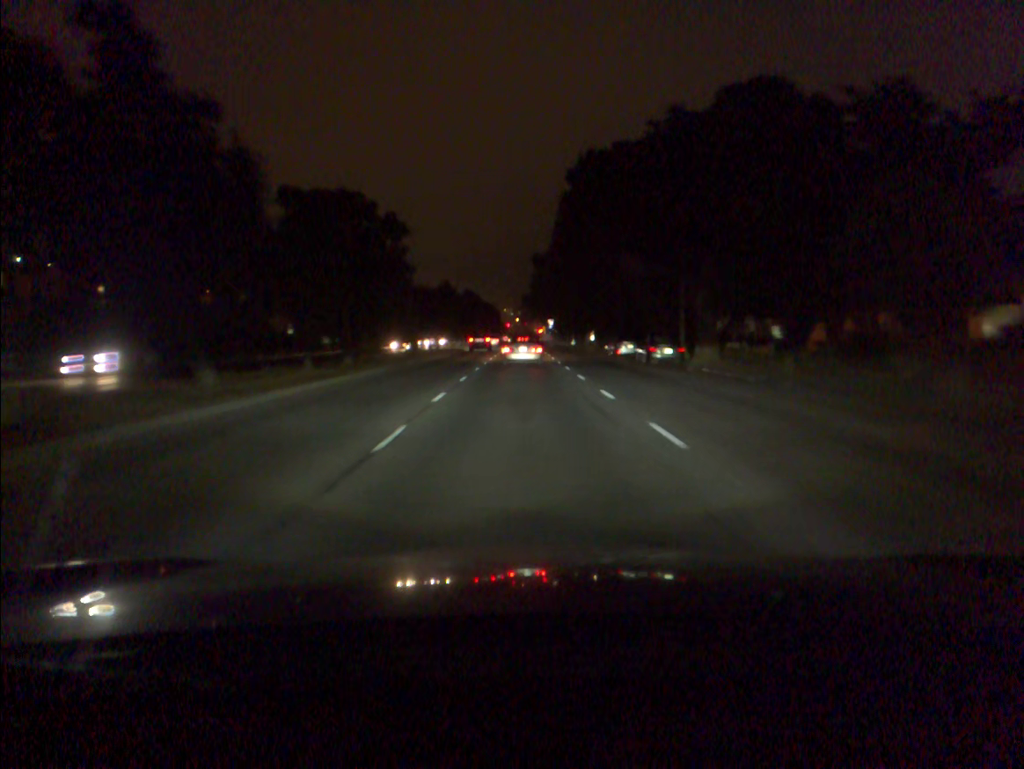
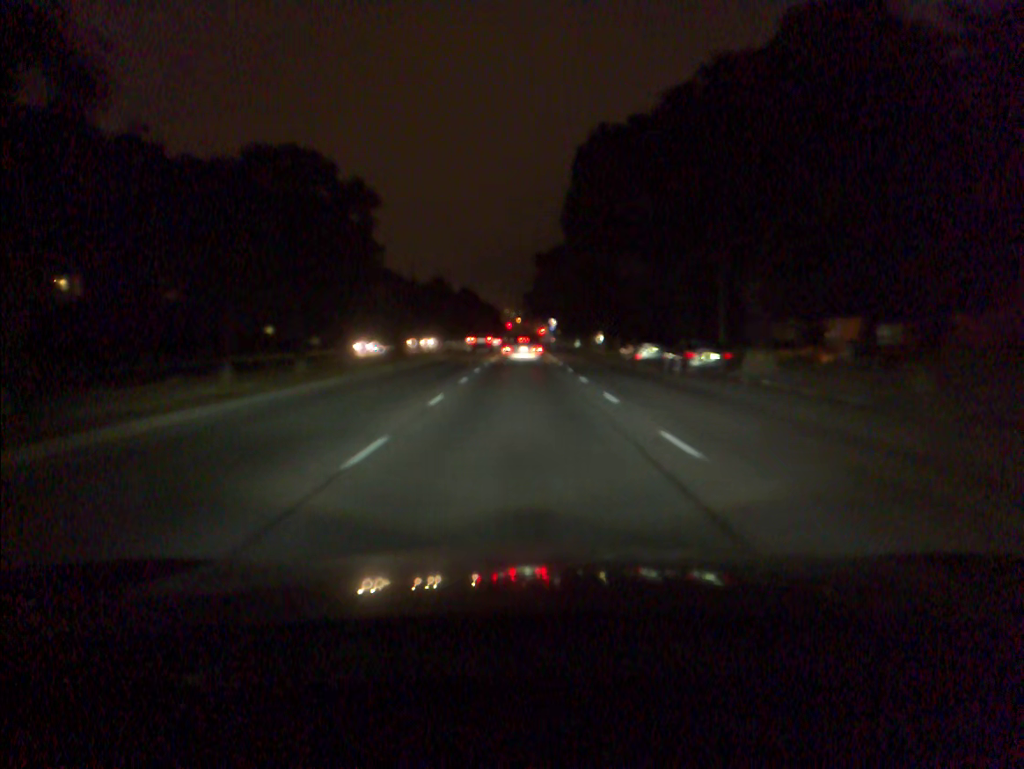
(0.0, +8.0) m; 0°
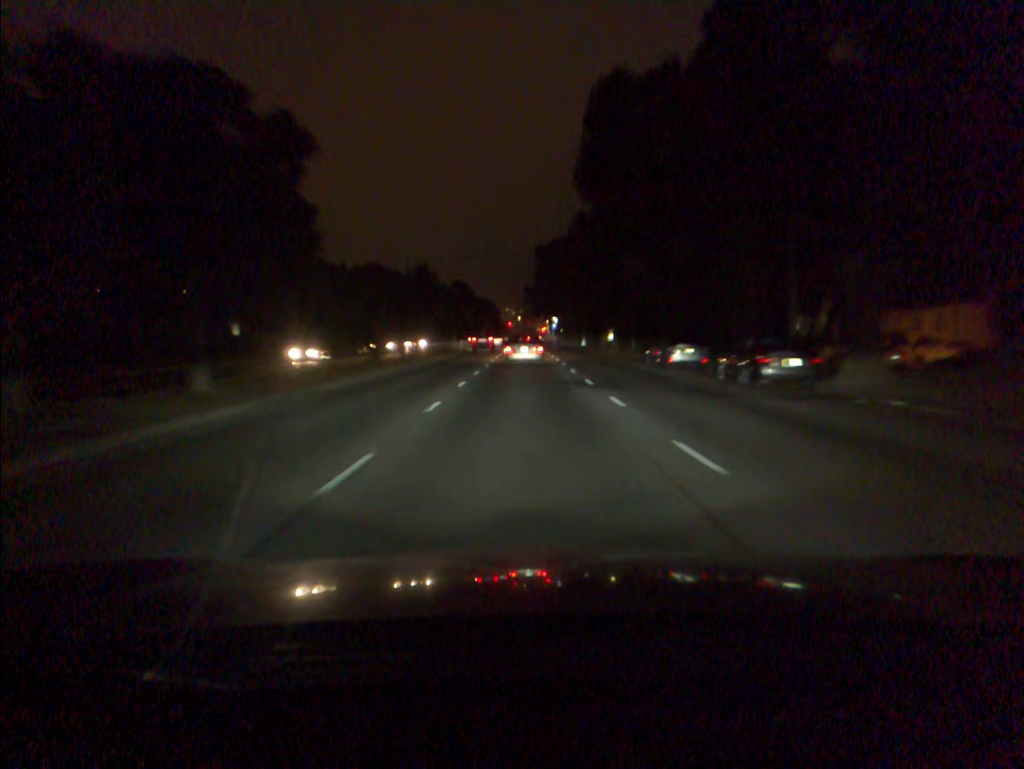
(0.0, +8.2) m; 0°
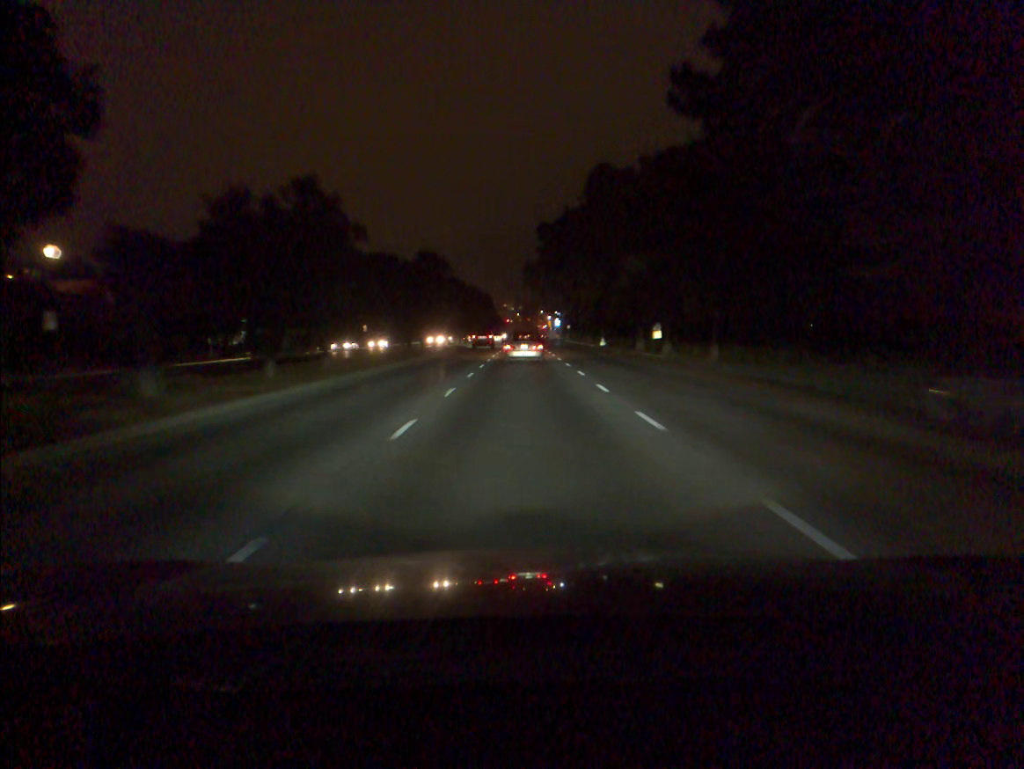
(0.0, +25.4) m; 0°
